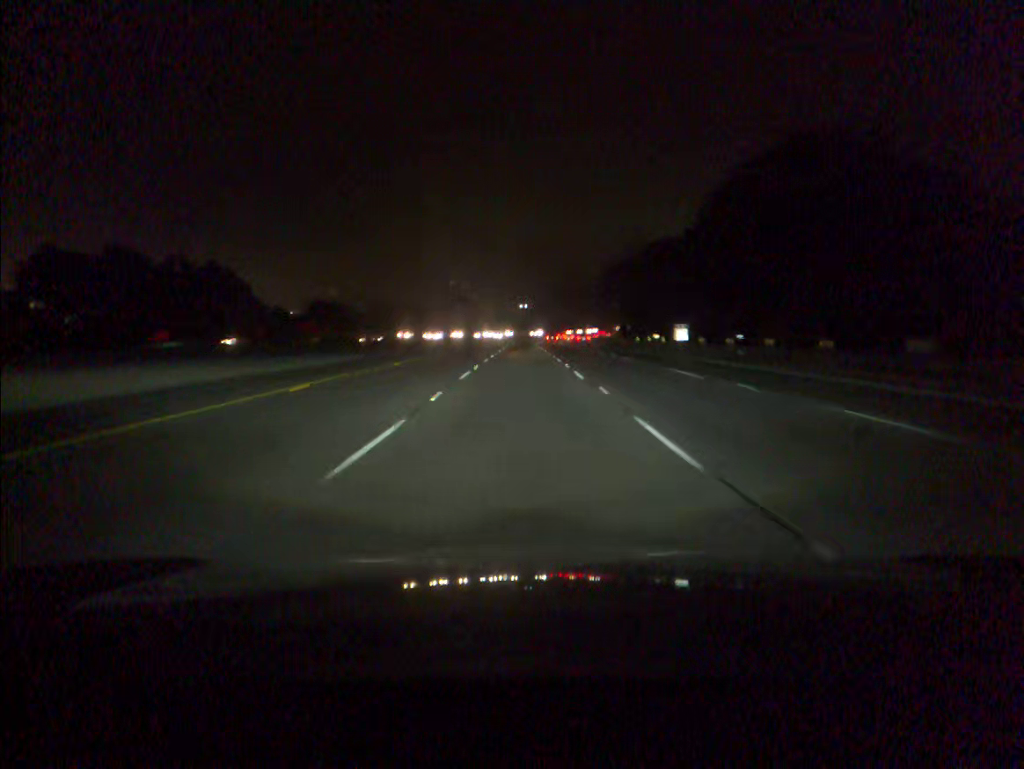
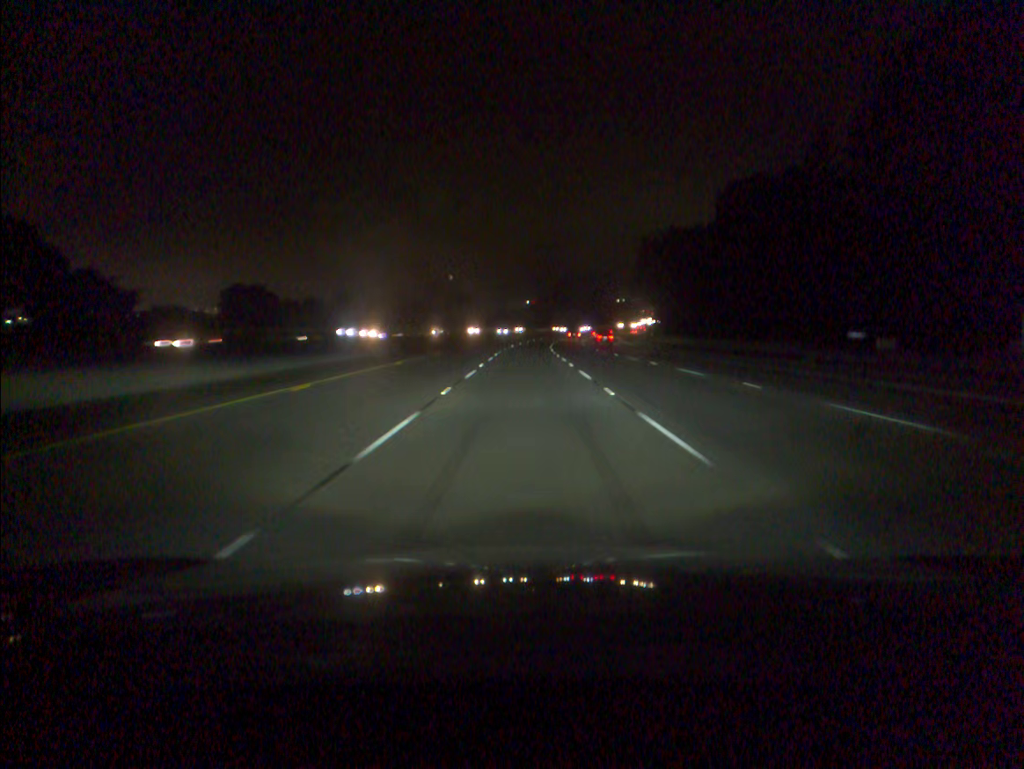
(-0.1, +58.4) m; 0°
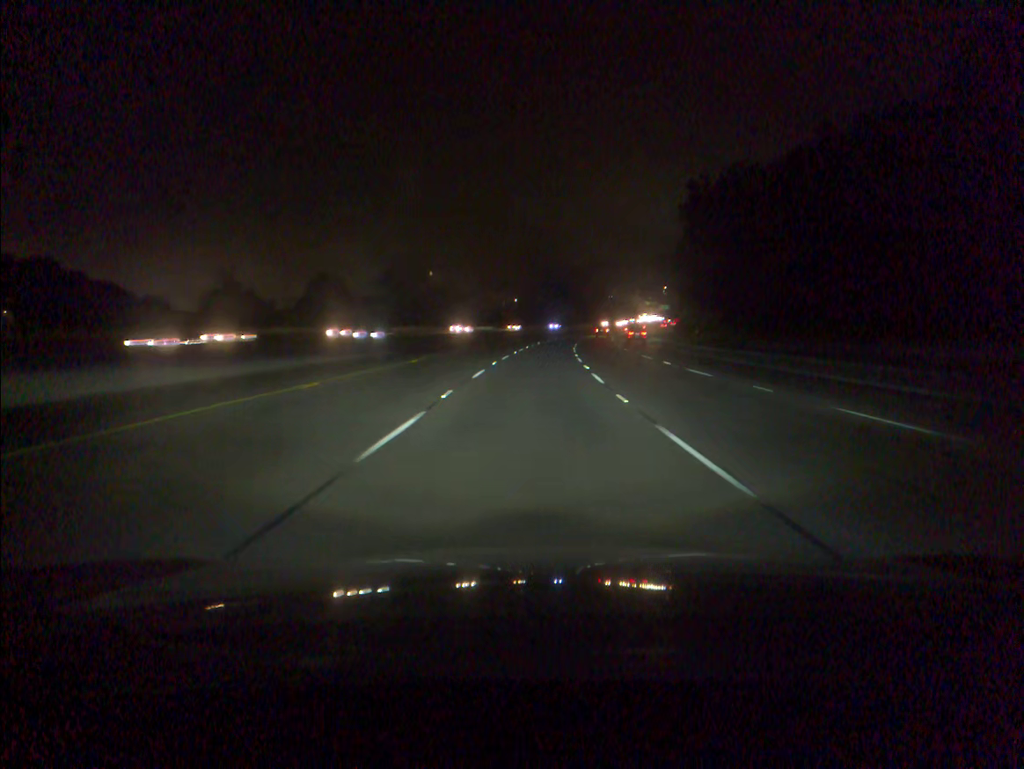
(+0.2, +58.2) m; +1°
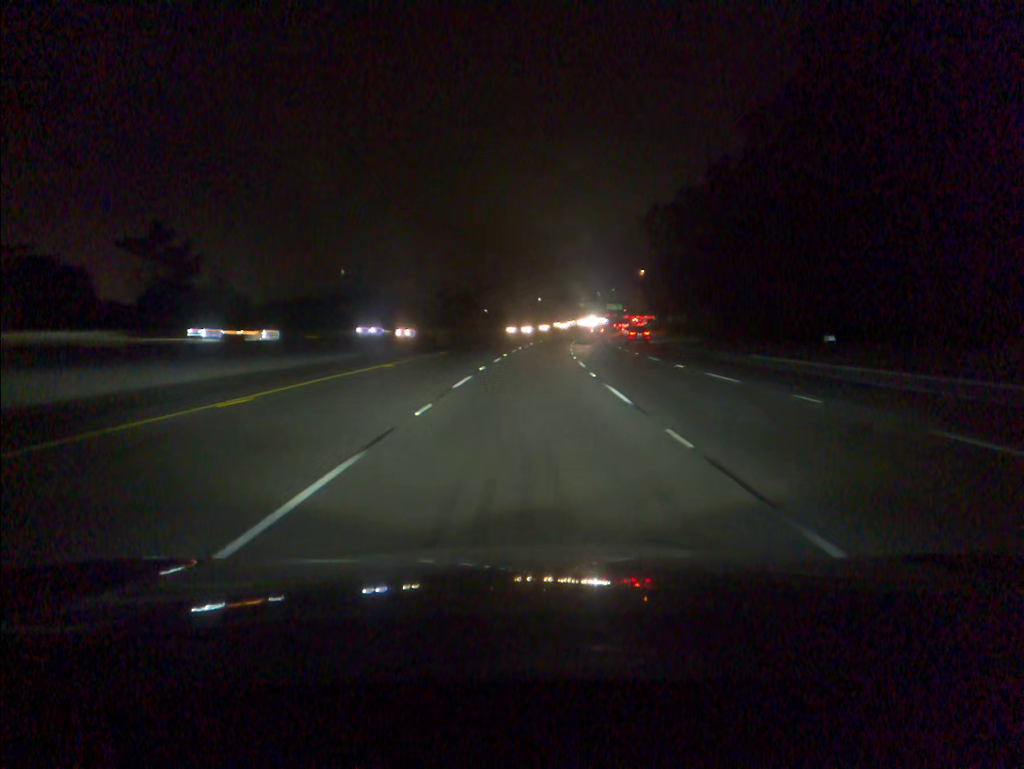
(+3.2, +77.1) m; +5°
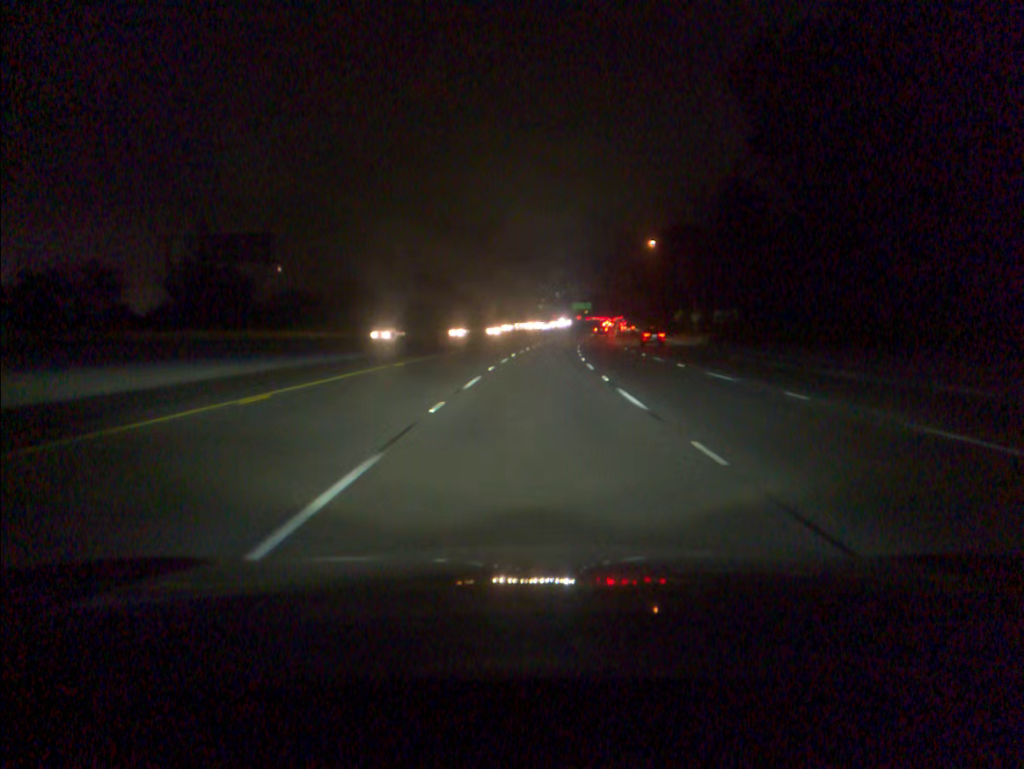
(+1.6, +57.7) m; +3°
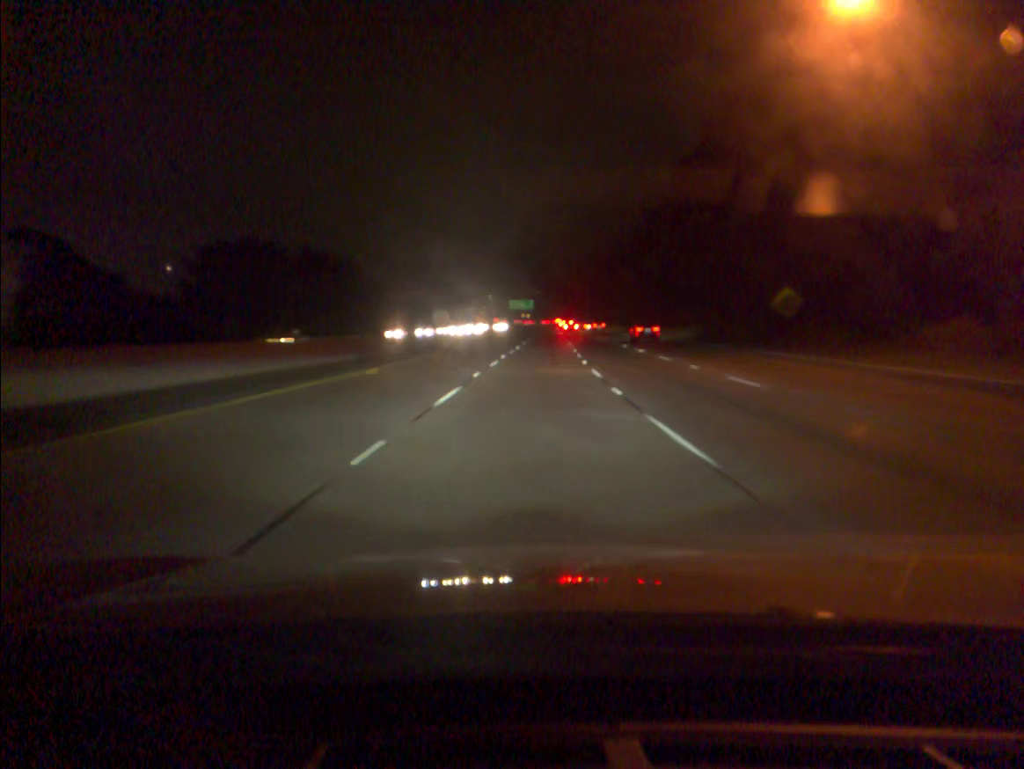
(+3.7, +77.0) m; +5°
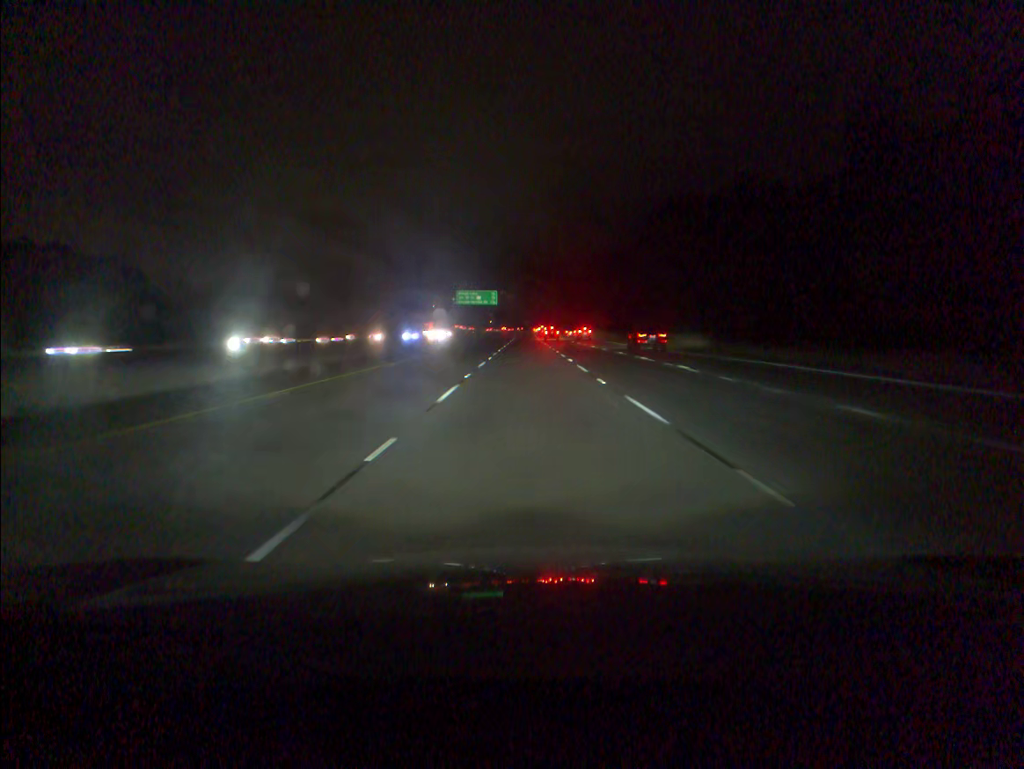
(+2.8, +96.2) m; +2°
